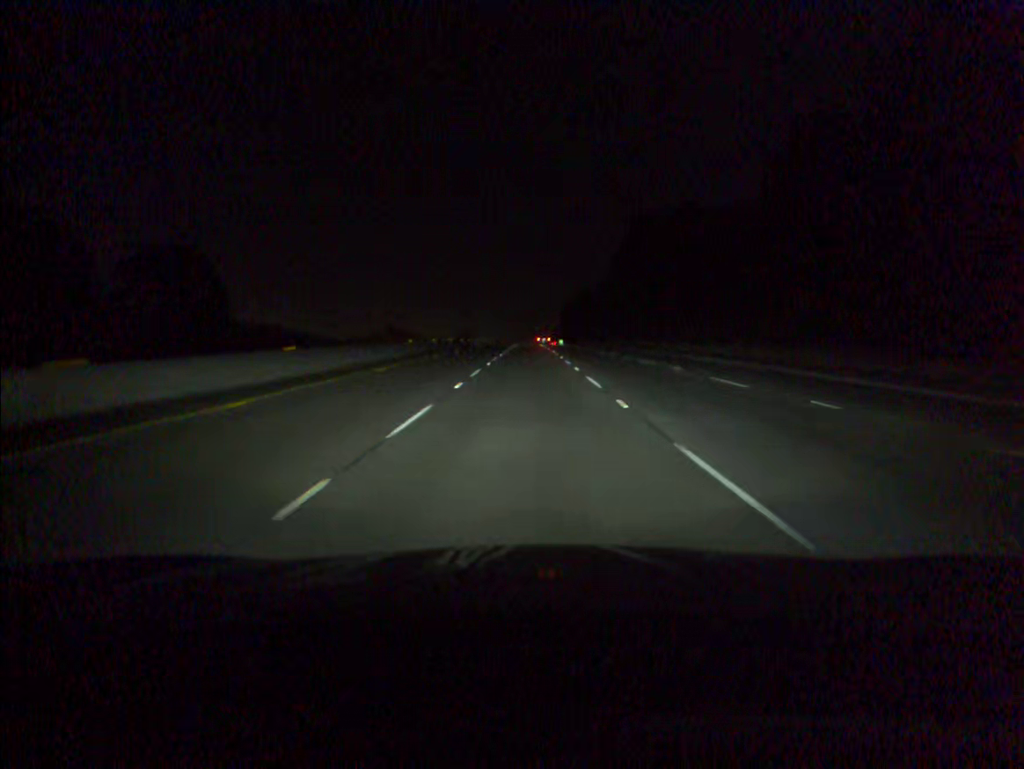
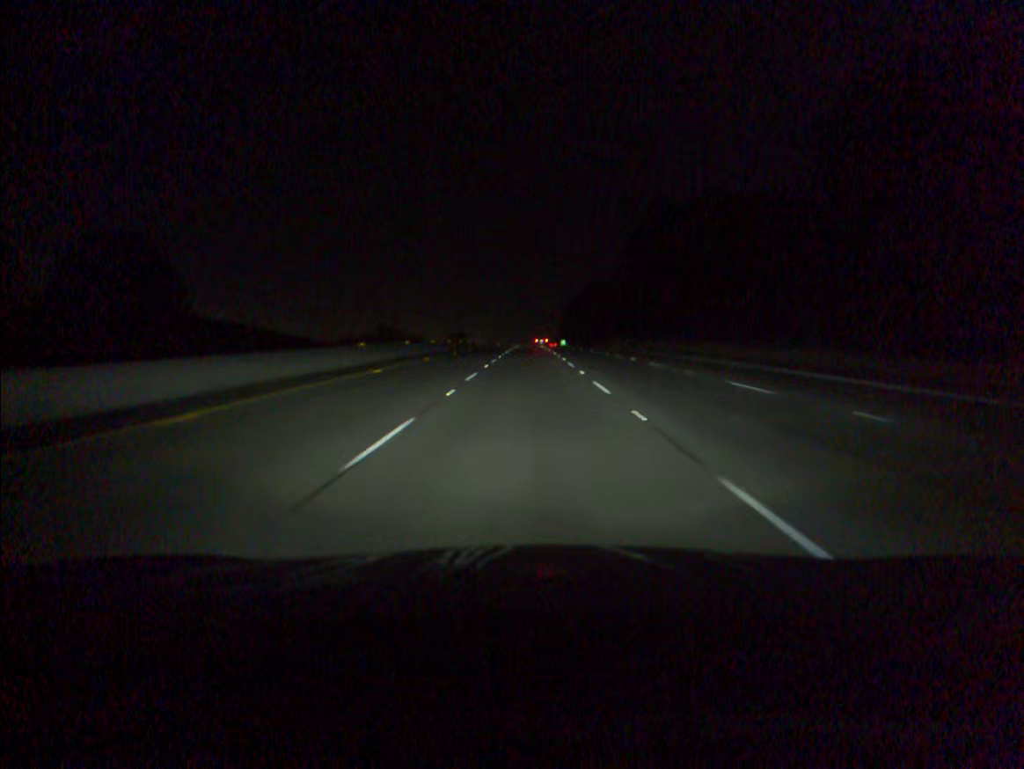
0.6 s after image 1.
(0.0, +16.8) m; 0°
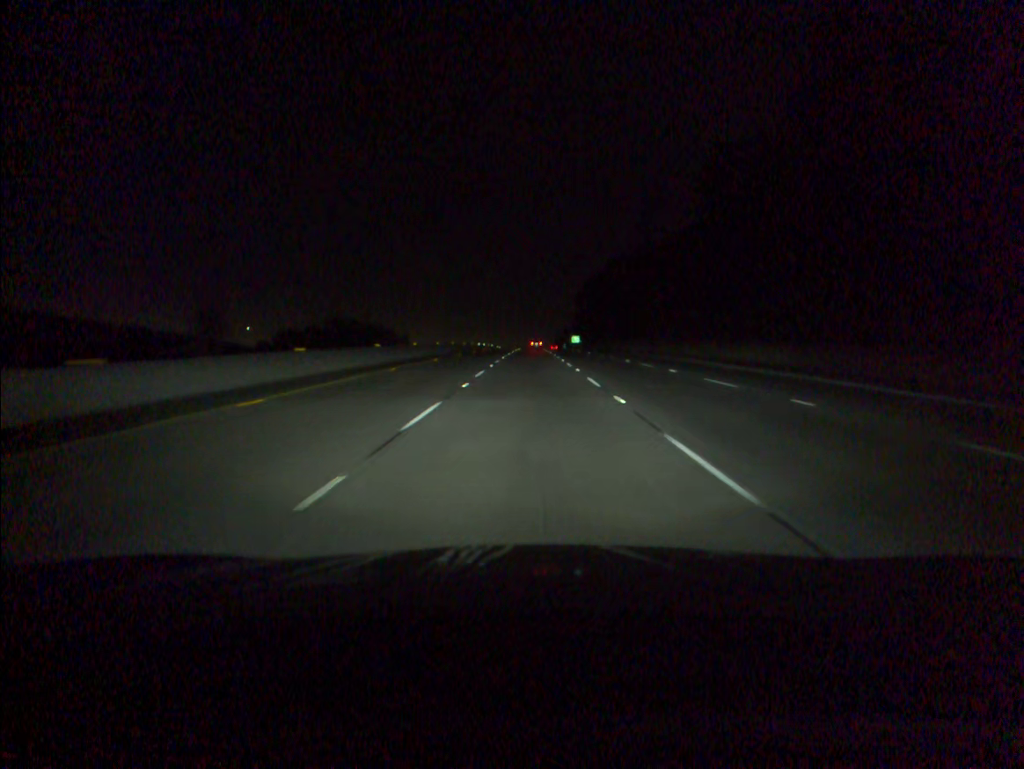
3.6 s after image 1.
(0.0, +84.3) m; 0°
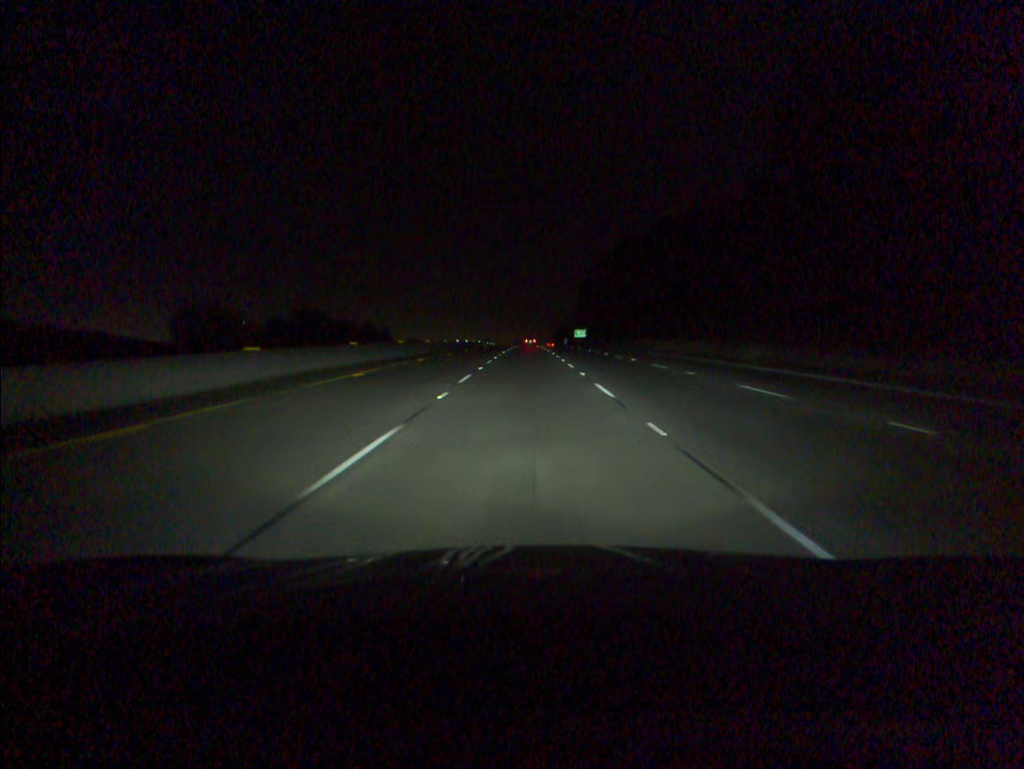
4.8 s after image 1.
(+0.1, +33.9) m; 0°
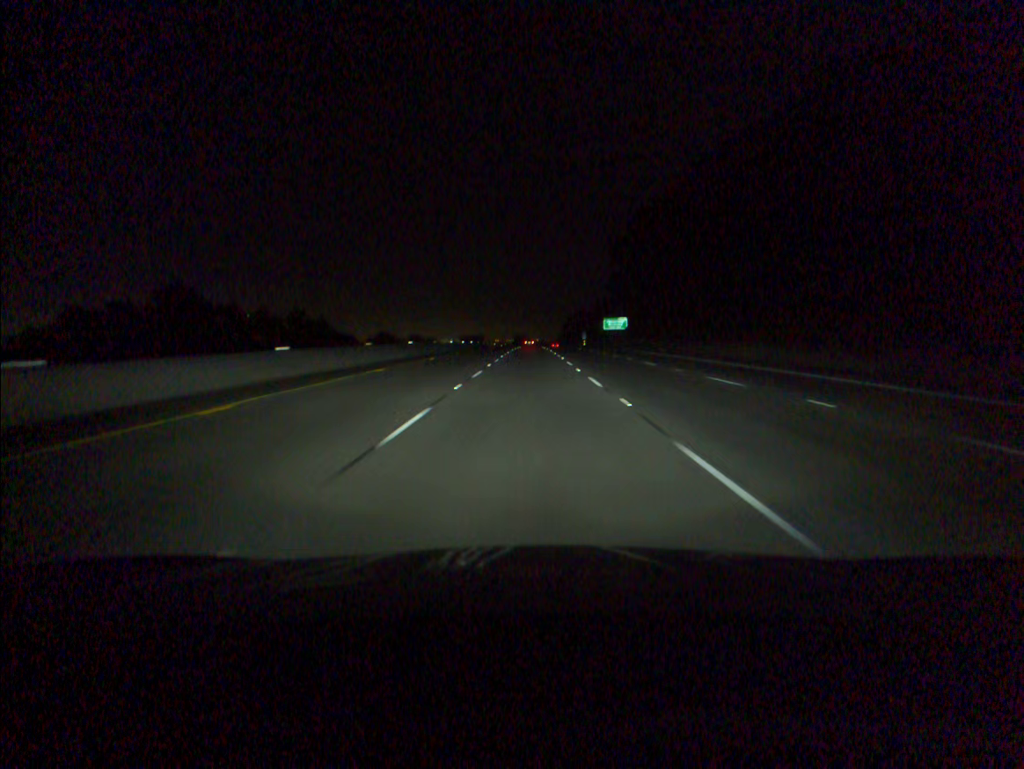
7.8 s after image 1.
(-0.2, +84.6) m; 0°
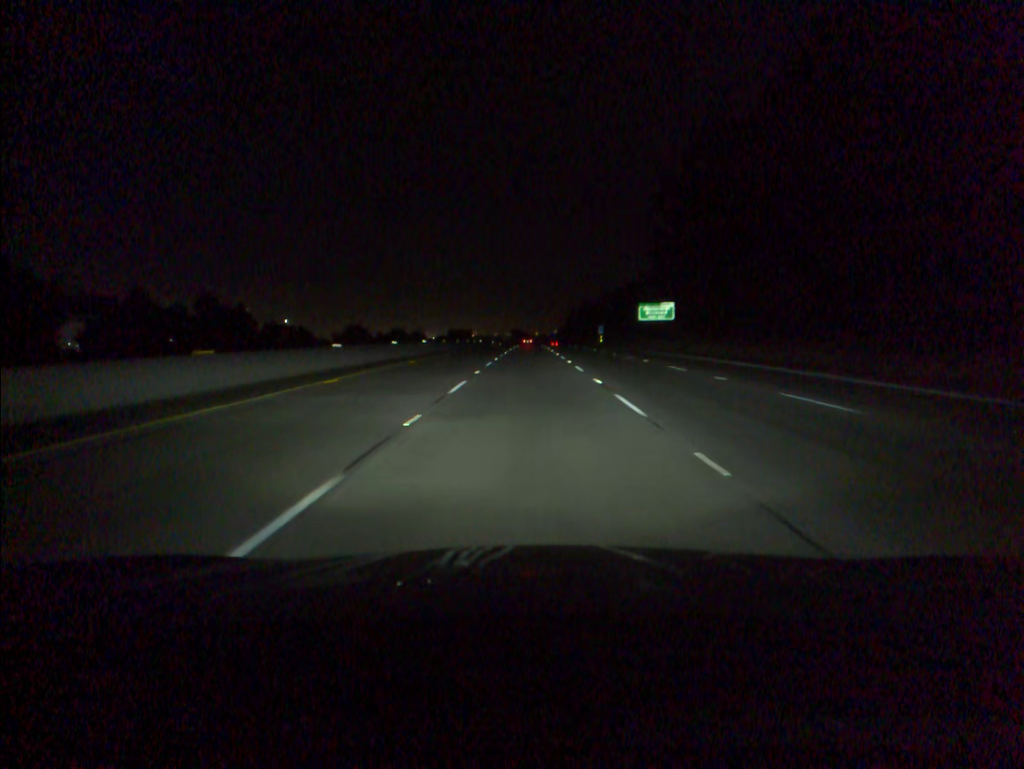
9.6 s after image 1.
(0.0, +50.9) m; 0°
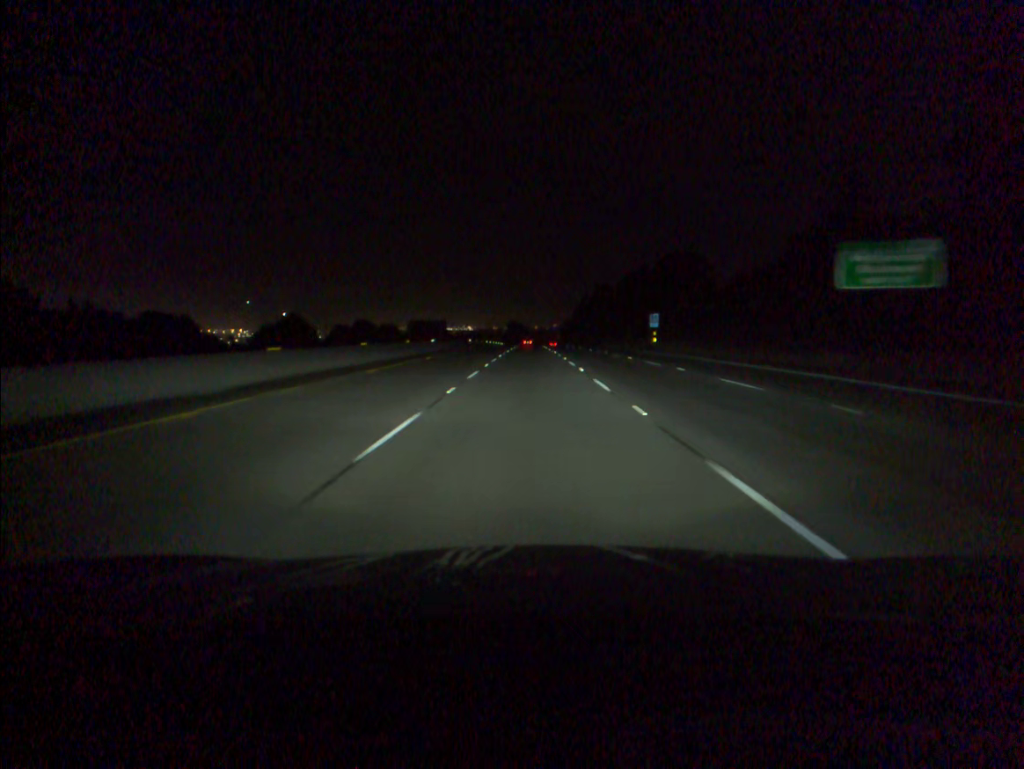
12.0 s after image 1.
(0.0, +67.7) m; 0°
